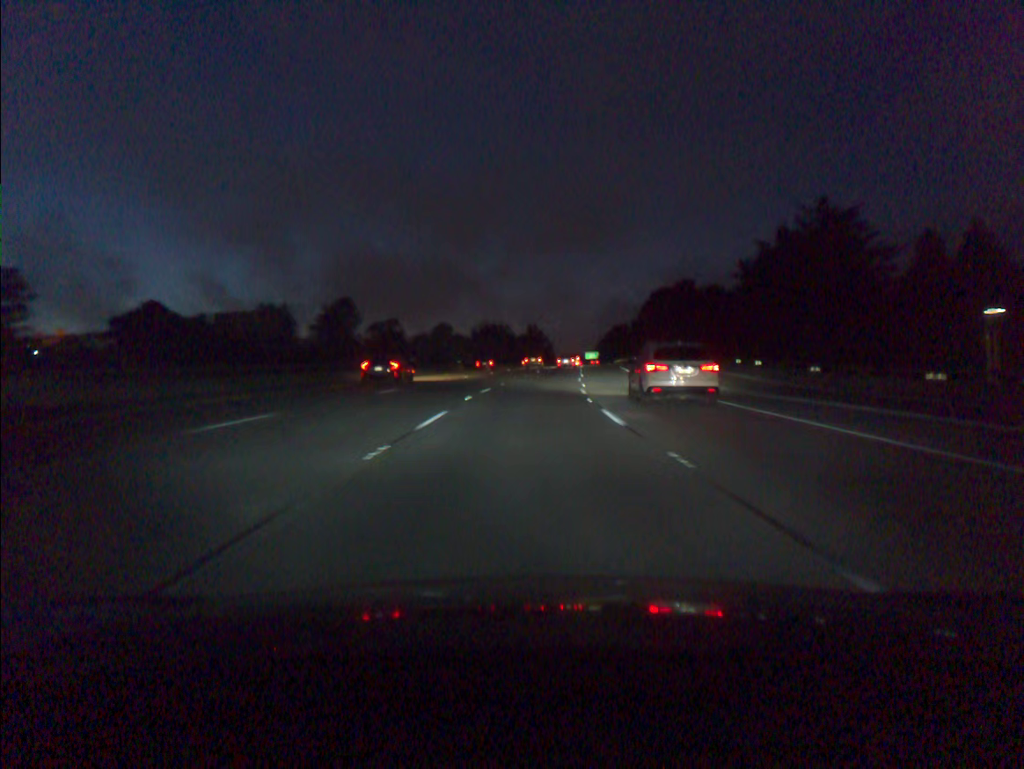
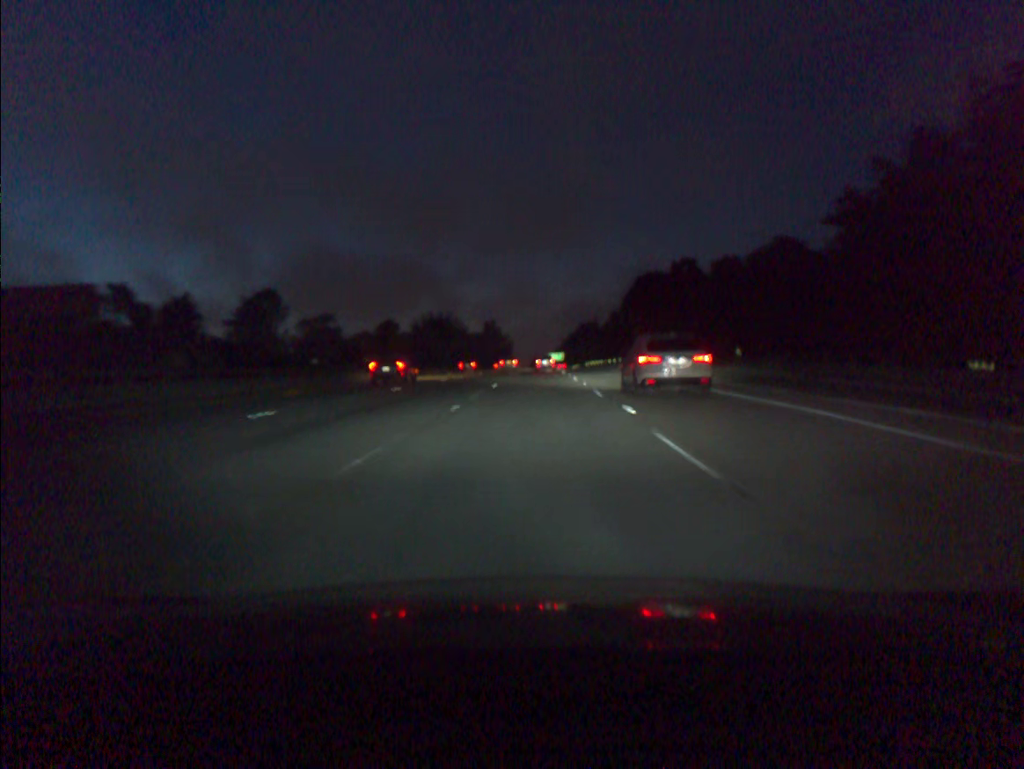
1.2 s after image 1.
(+0.9, +34.8) m; +3°
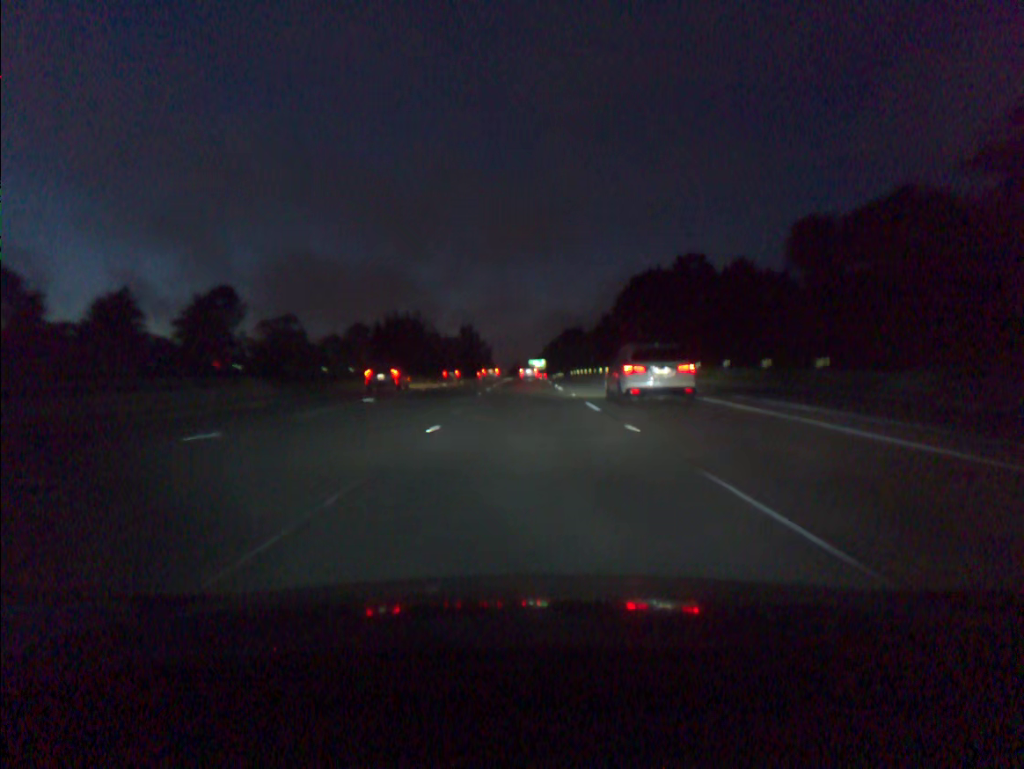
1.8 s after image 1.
(+0.3, +17.5) m; +2°
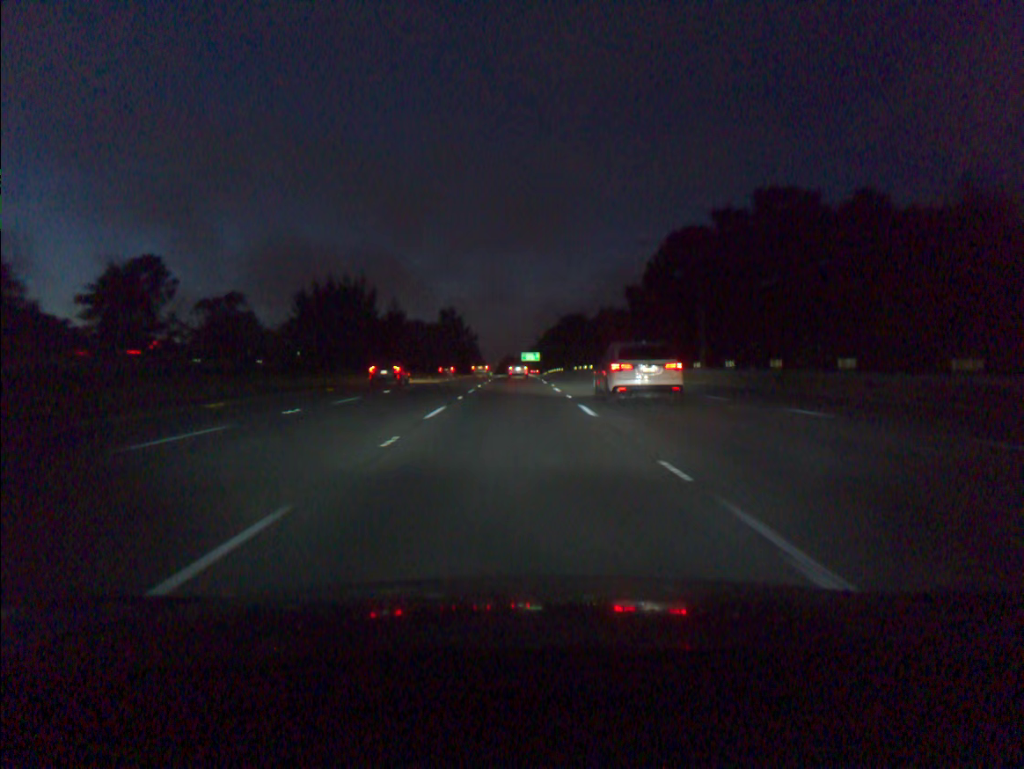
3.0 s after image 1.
(+0.4, +35.2) m; +1°
